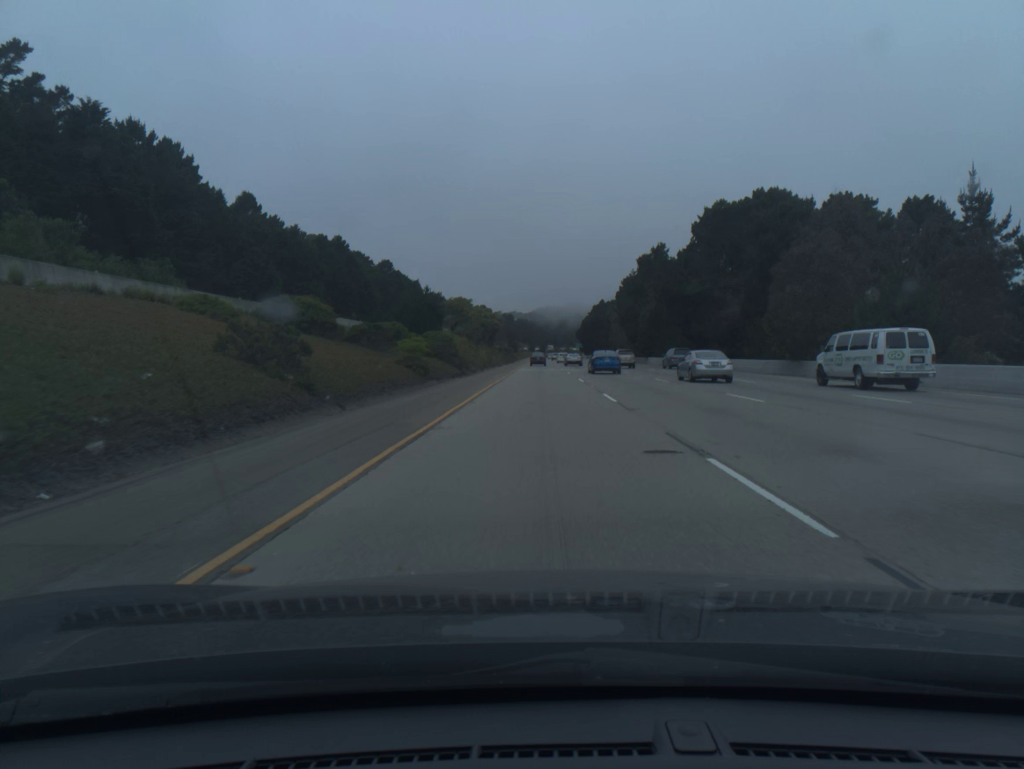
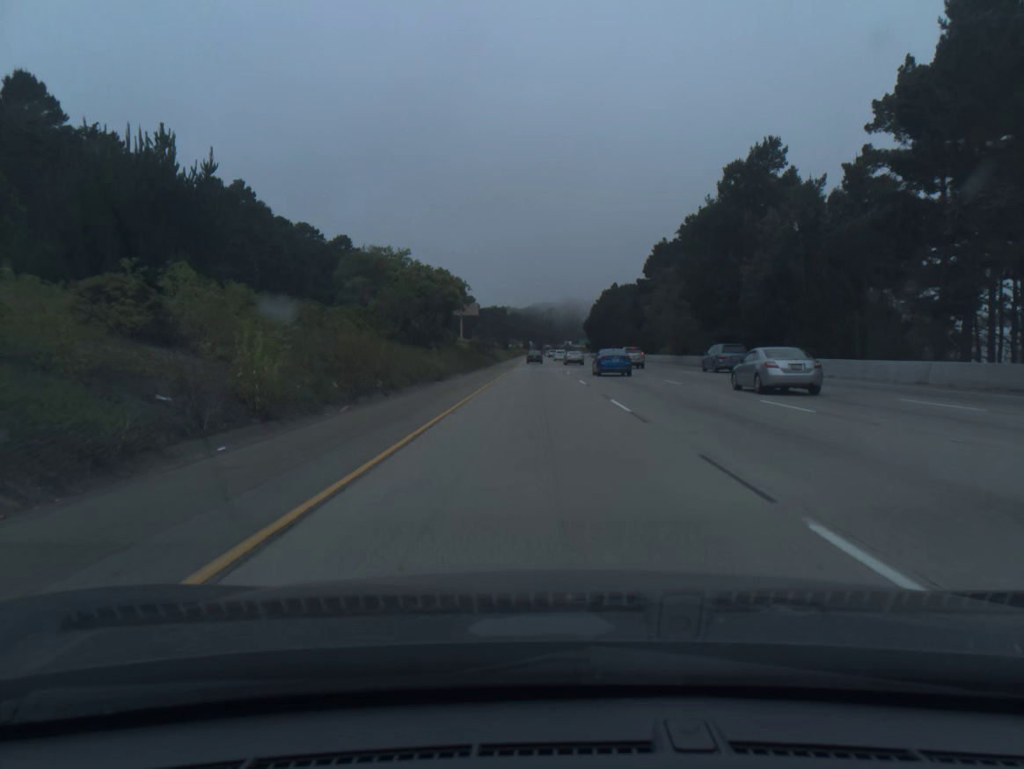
(+0.1, +61.9) m; 0°
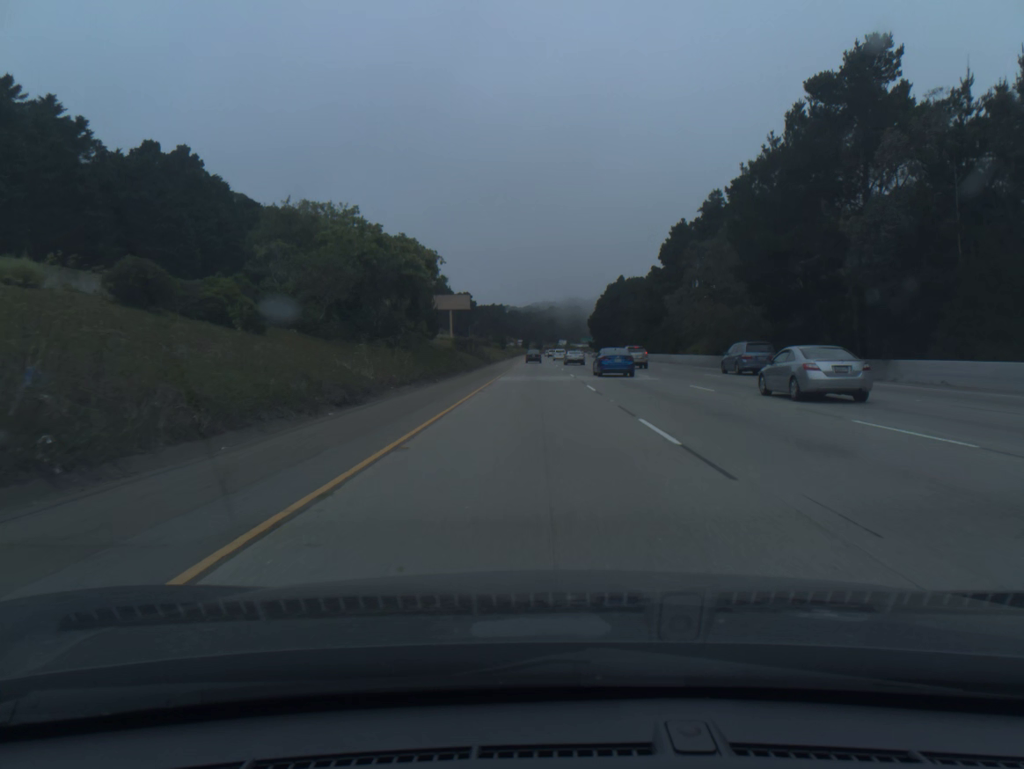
(0.0, +20.6) m; 0°
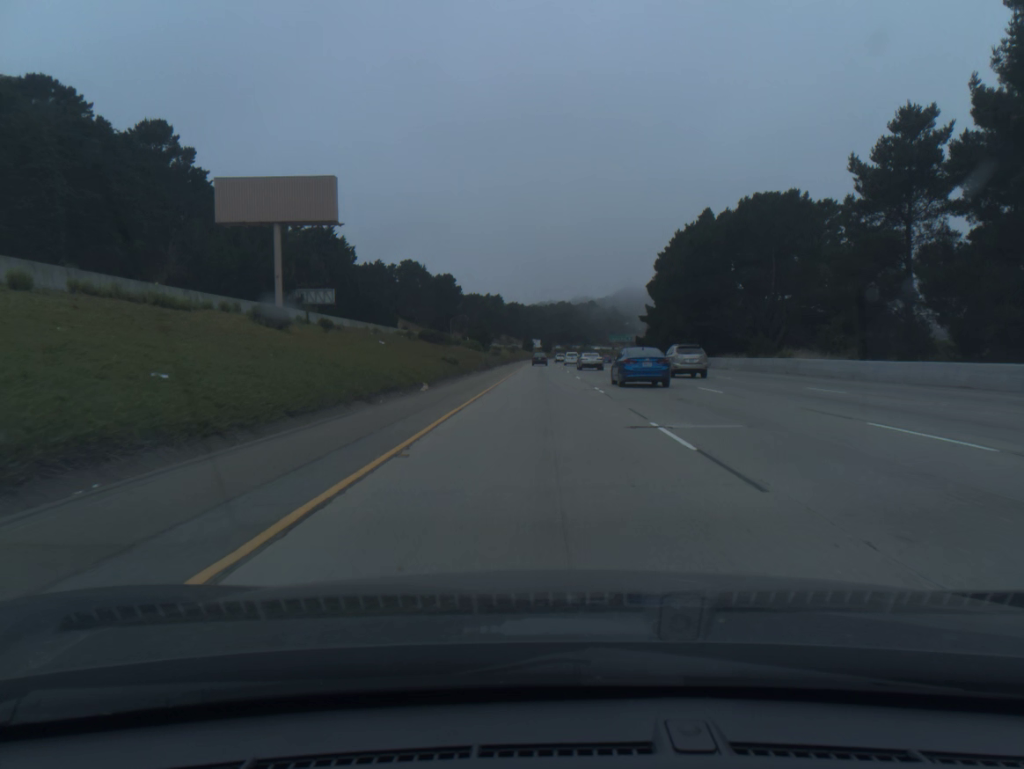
(-0.4, +102.7) m; -1°
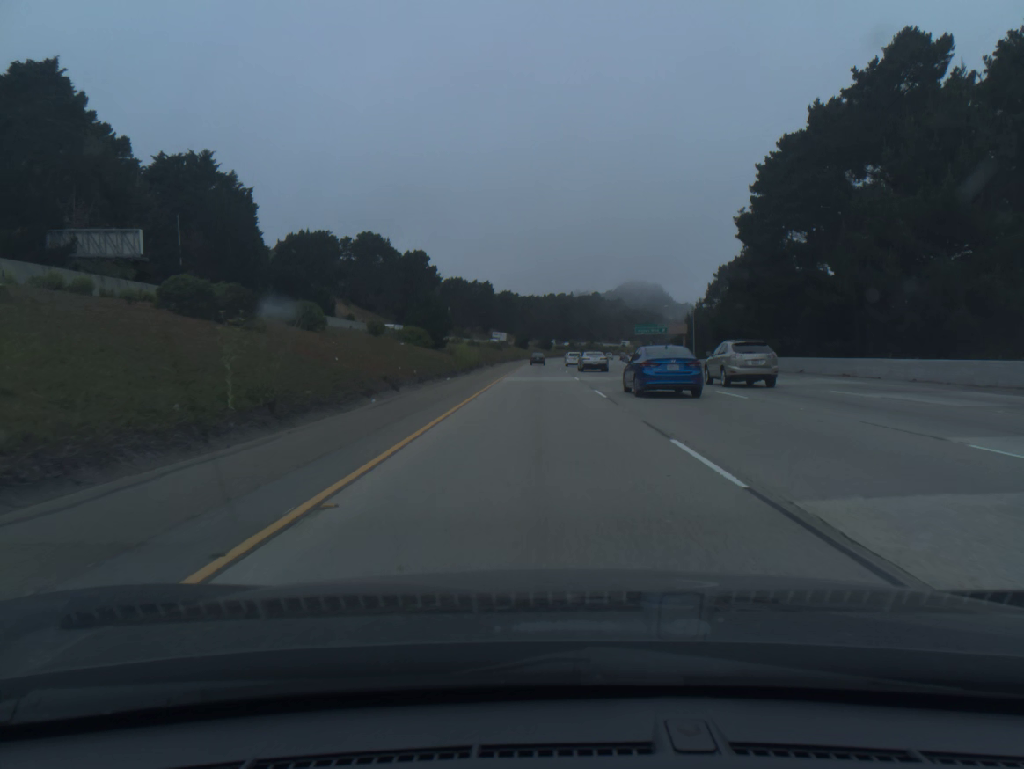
(+0.3, +61.4) m; 0°
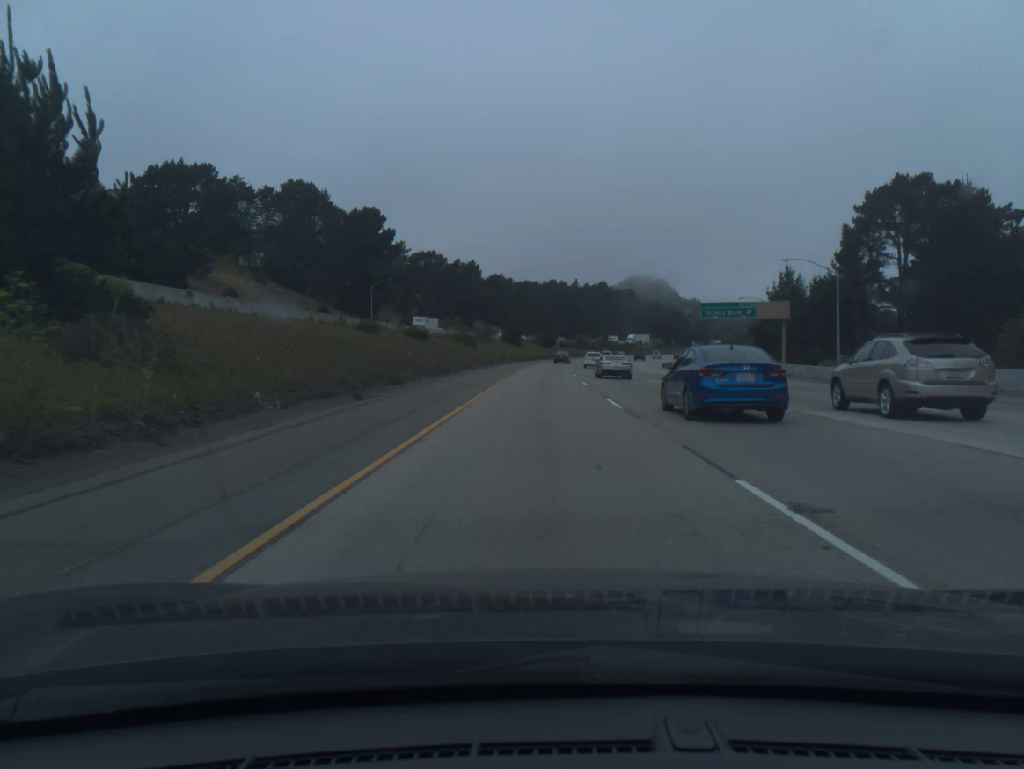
(0.0, +61.5) m; 0°
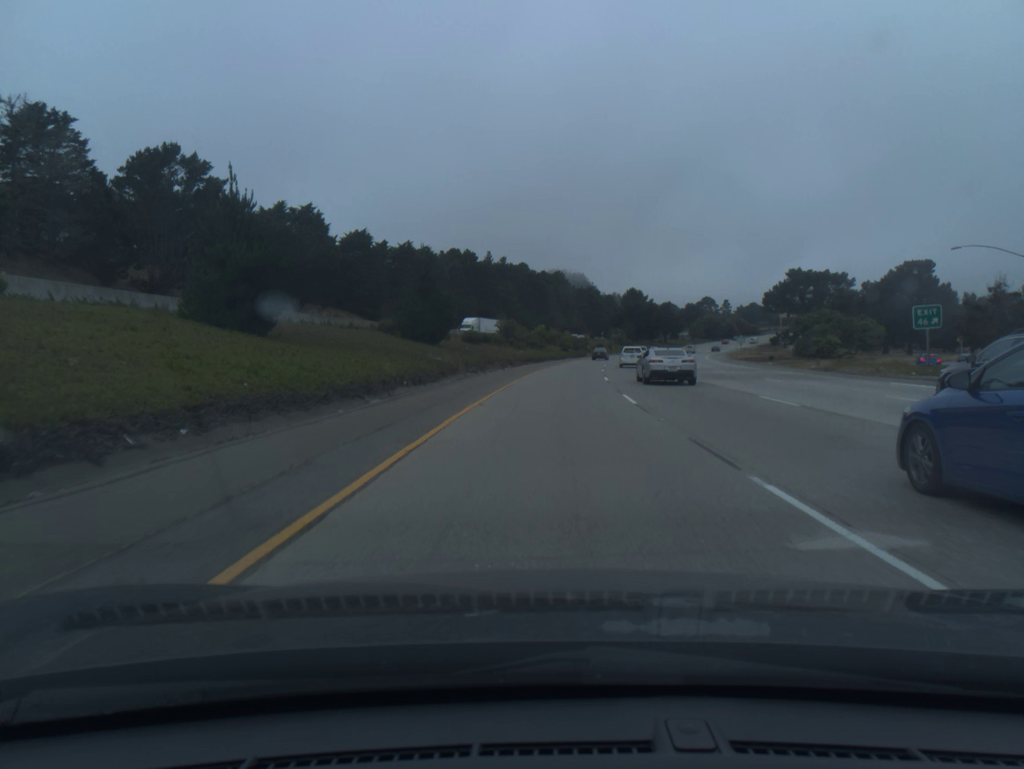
(+3.6, +102.5) m; +6°
